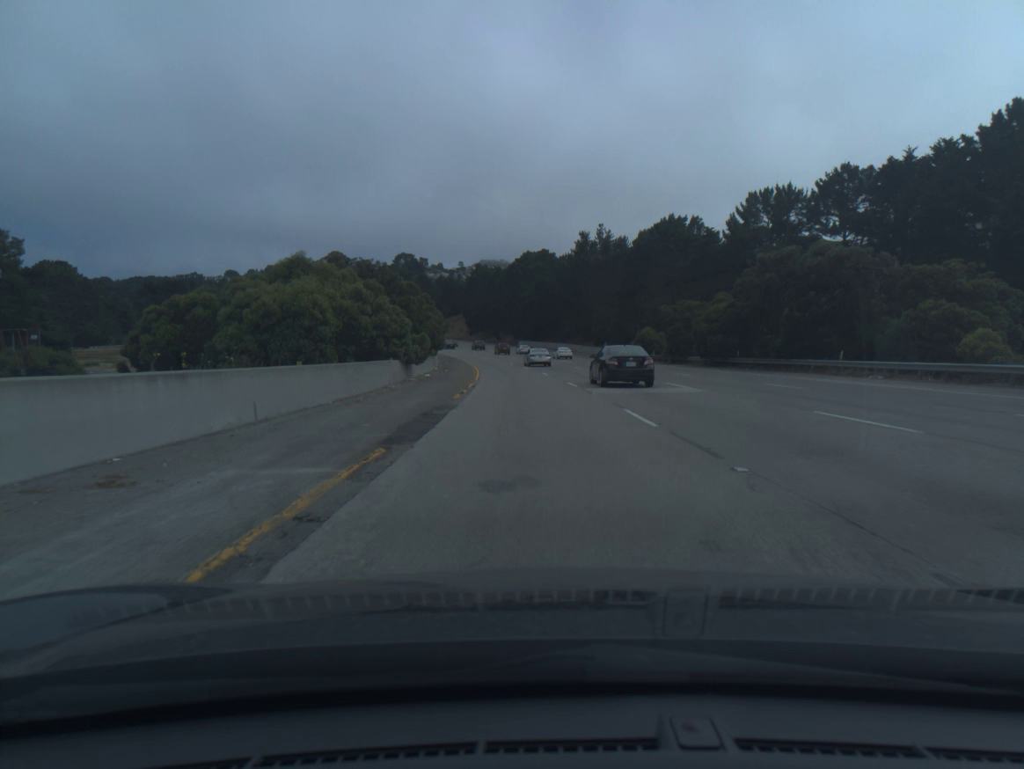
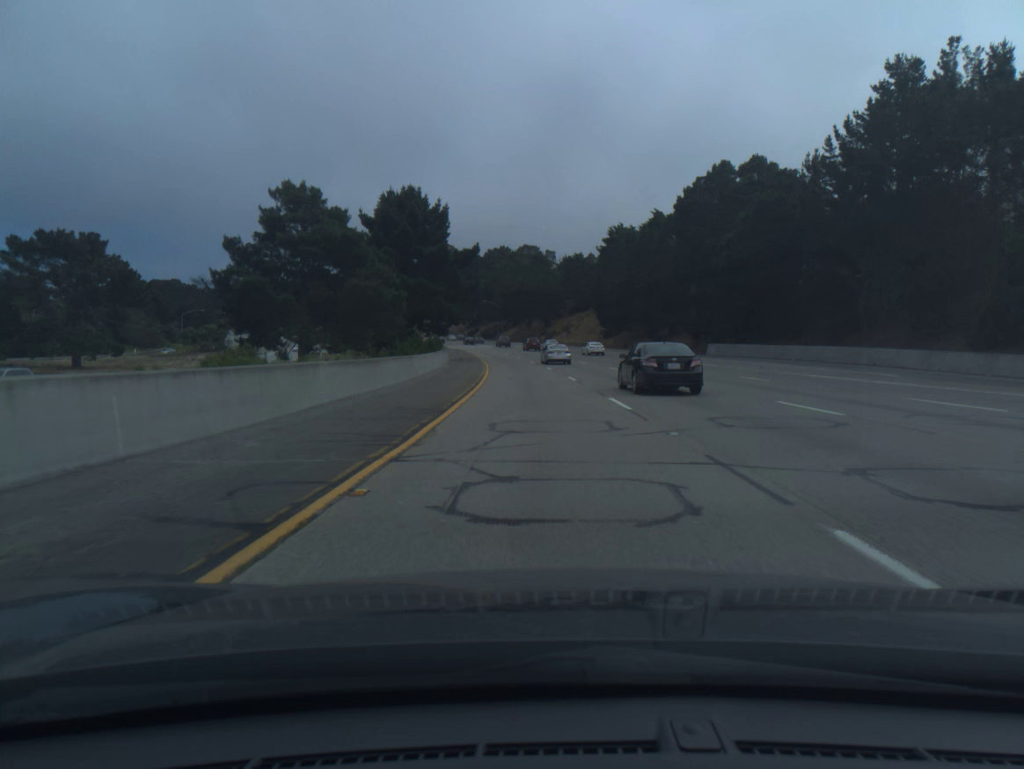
(-8.2, +97.6) m; -10°
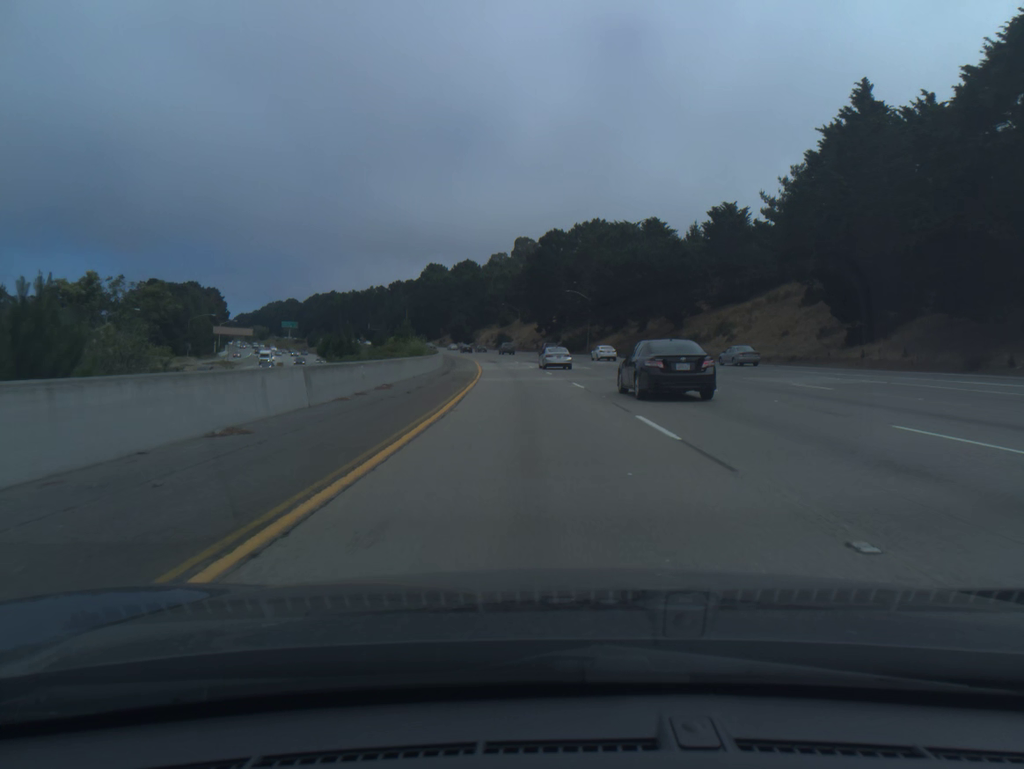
(-4.5, +78.0) m; -7°
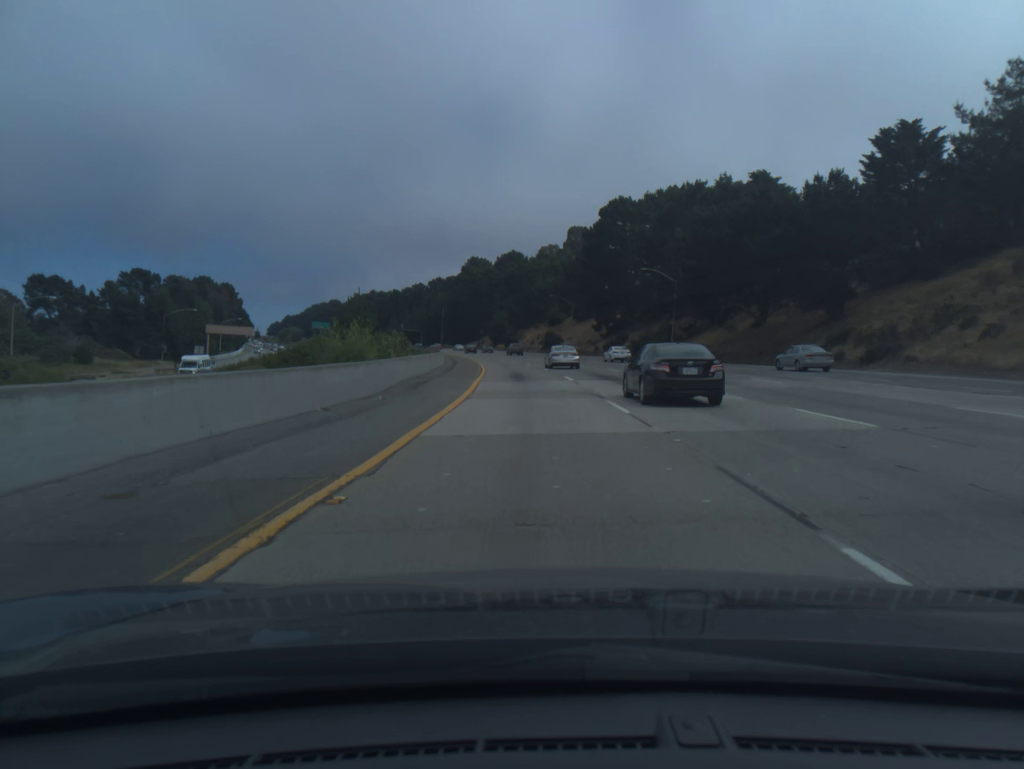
(-1.2, +38.8) m; -4°
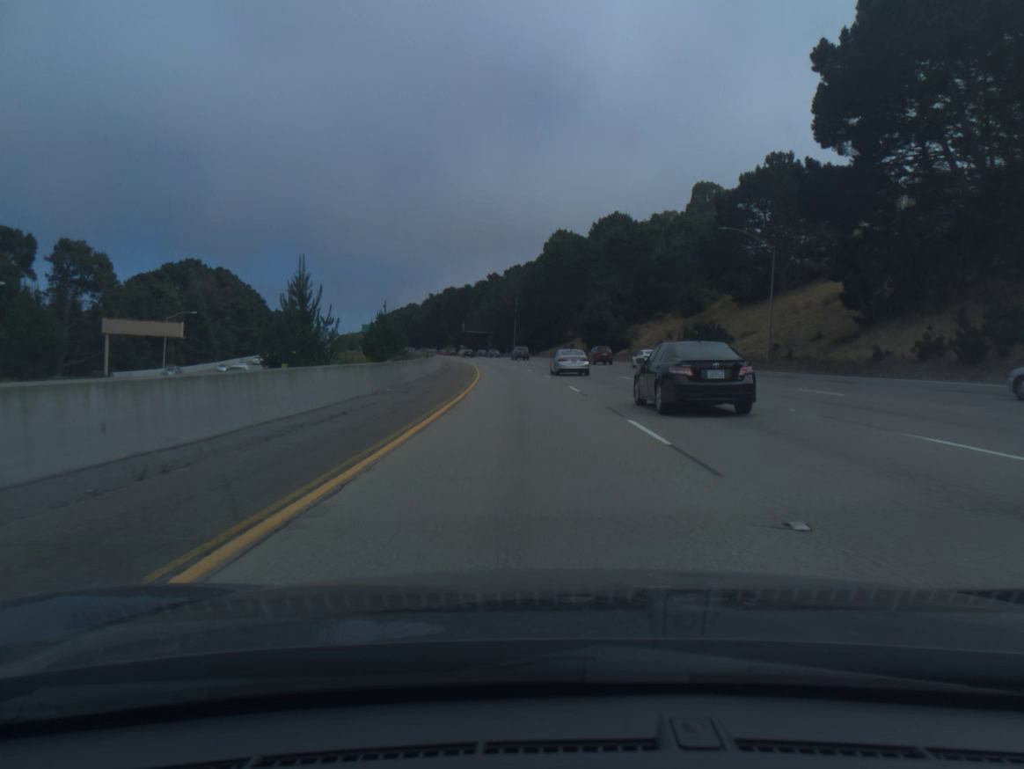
(-4.7, +77.6) m; -7°
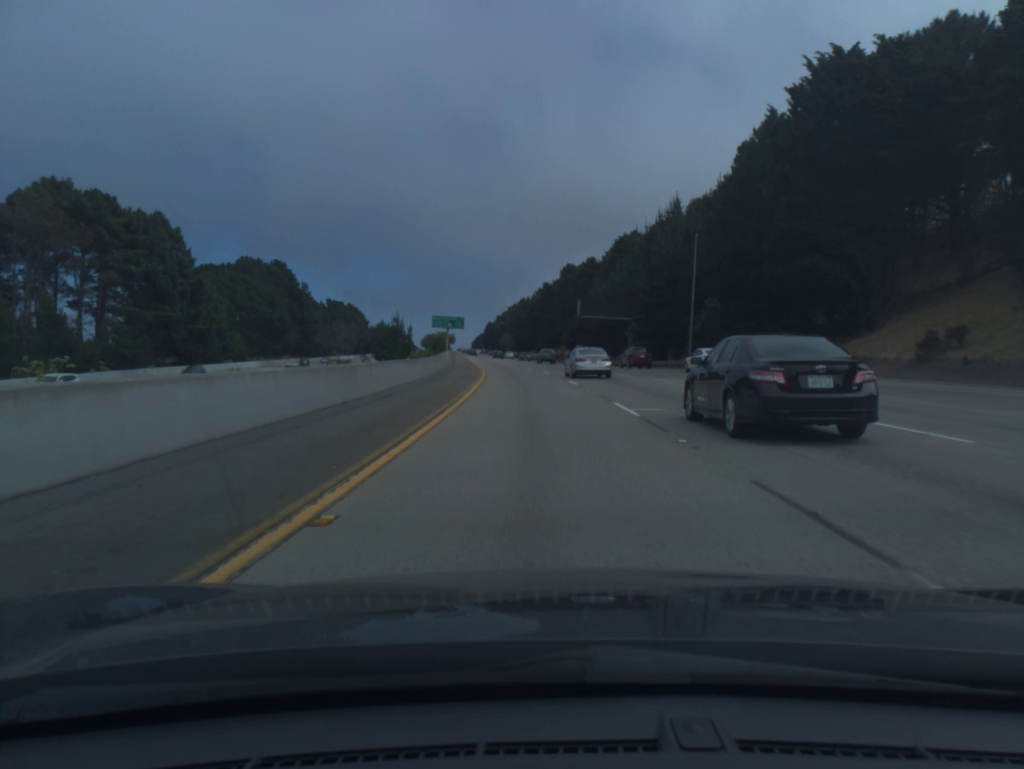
(-8.0, +97.6) m; -9°
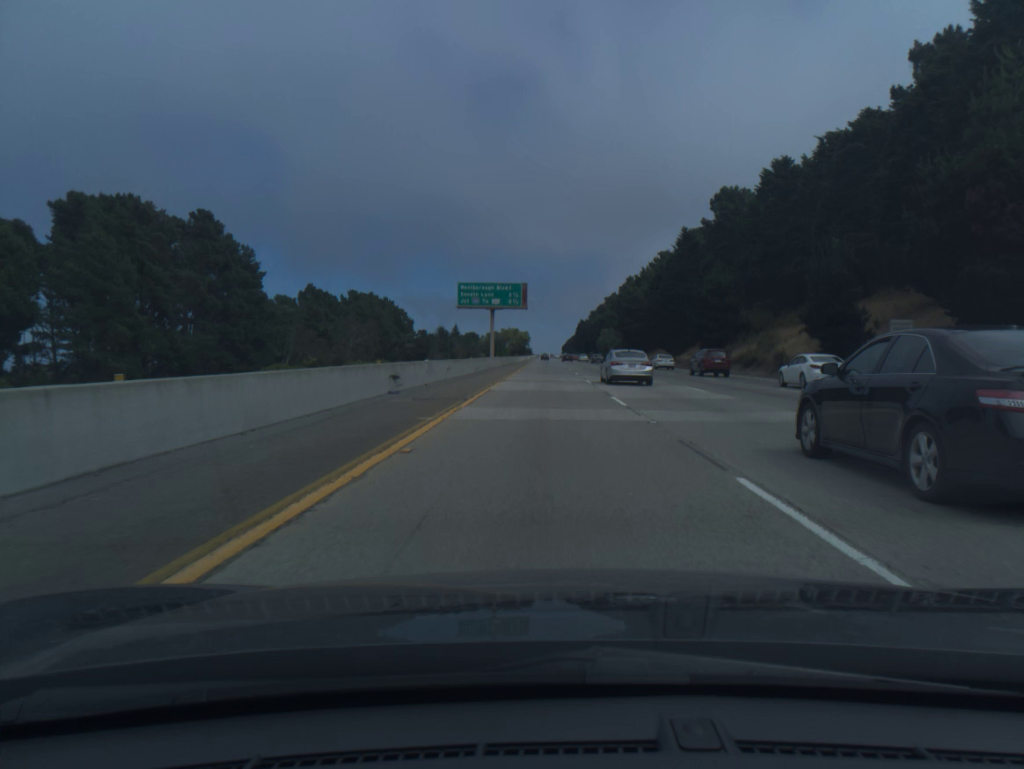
(-6.8, +98.2) m; -7°
